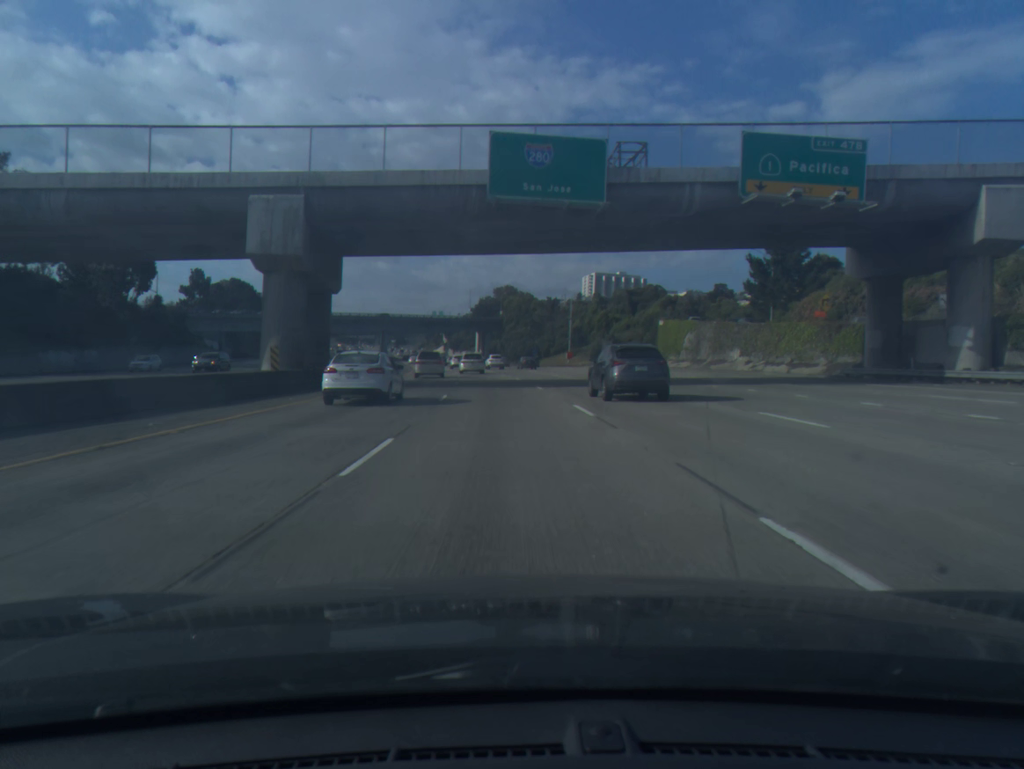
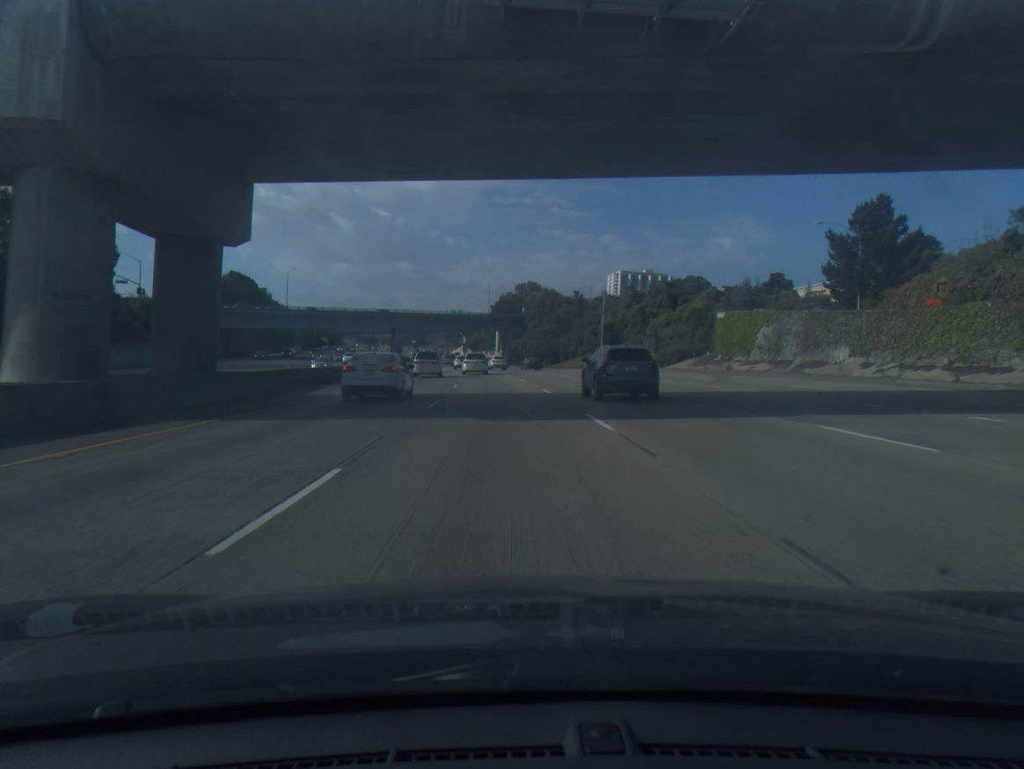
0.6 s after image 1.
(-0.3, +17.9) m; -2°
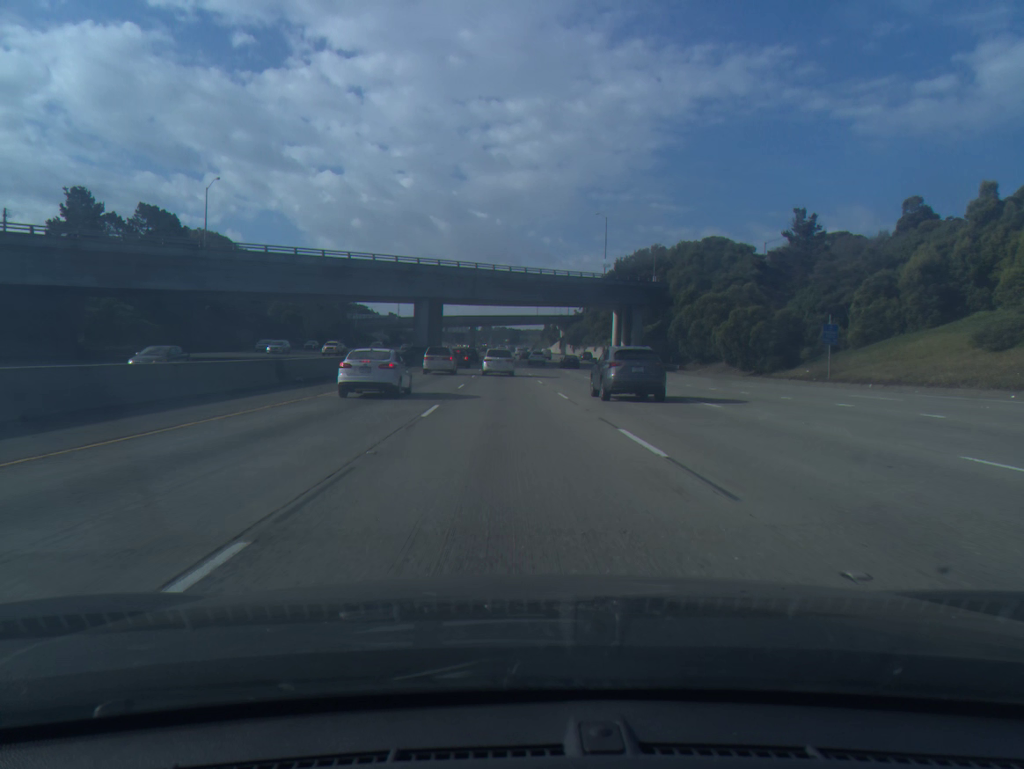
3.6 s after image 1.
(-6.0, +90.9) m; -7°
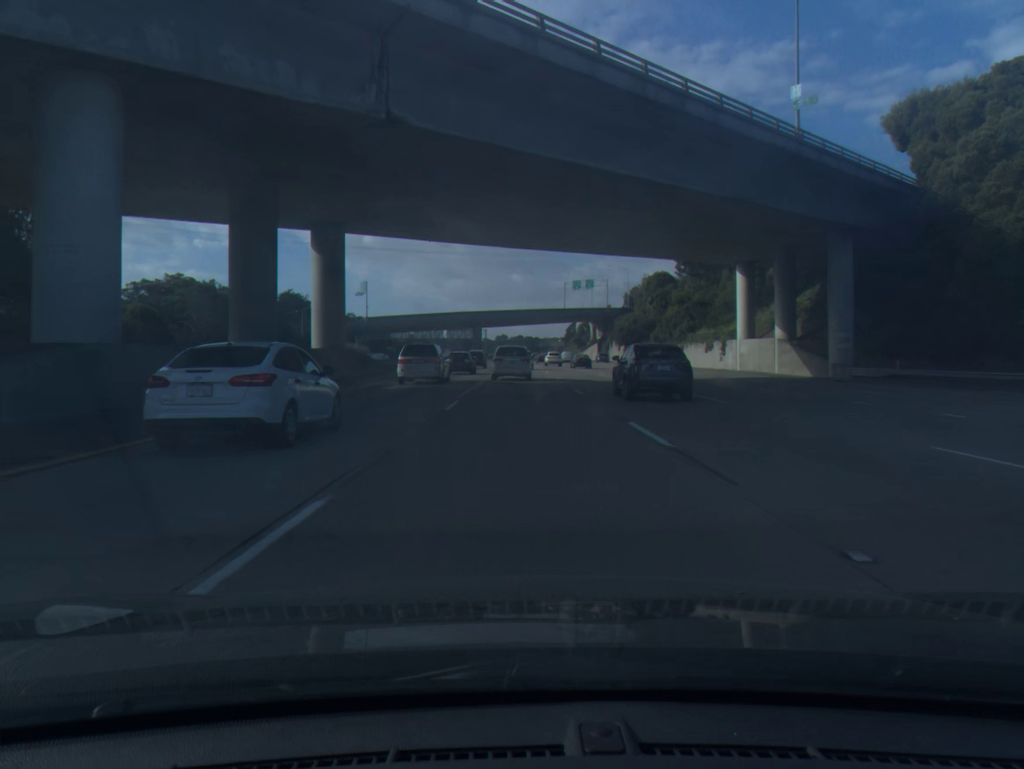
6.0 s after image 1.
(-1.8, +71.8) m; -1°
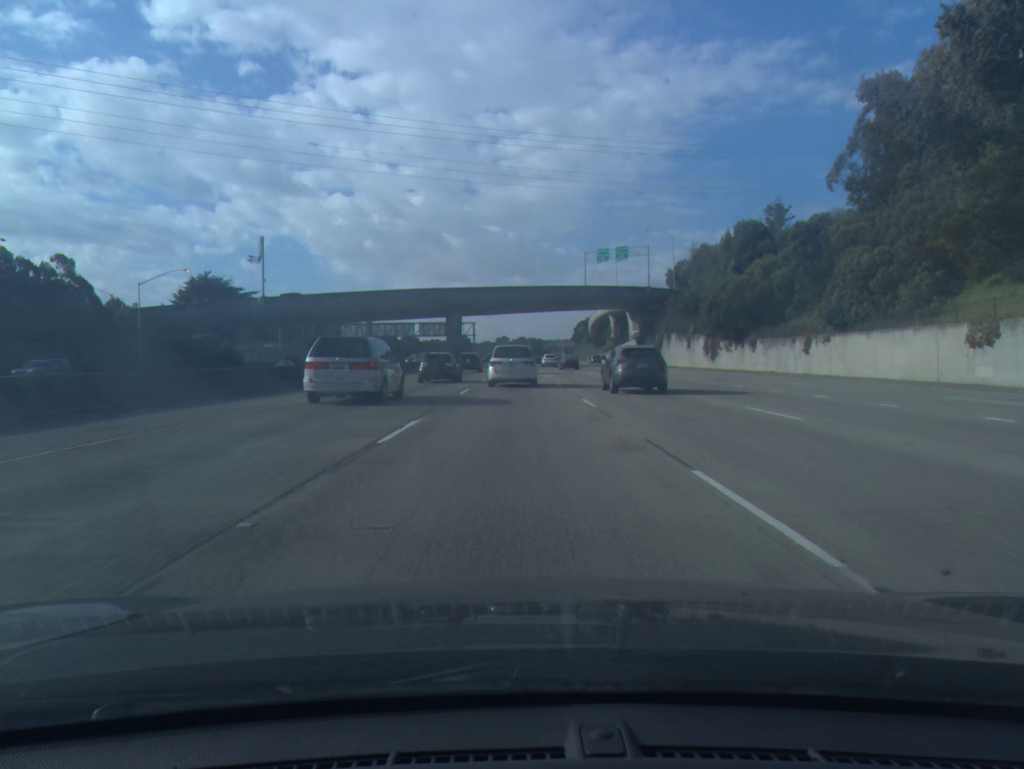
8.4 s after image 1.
(+0.1, +64.9) m; 0°
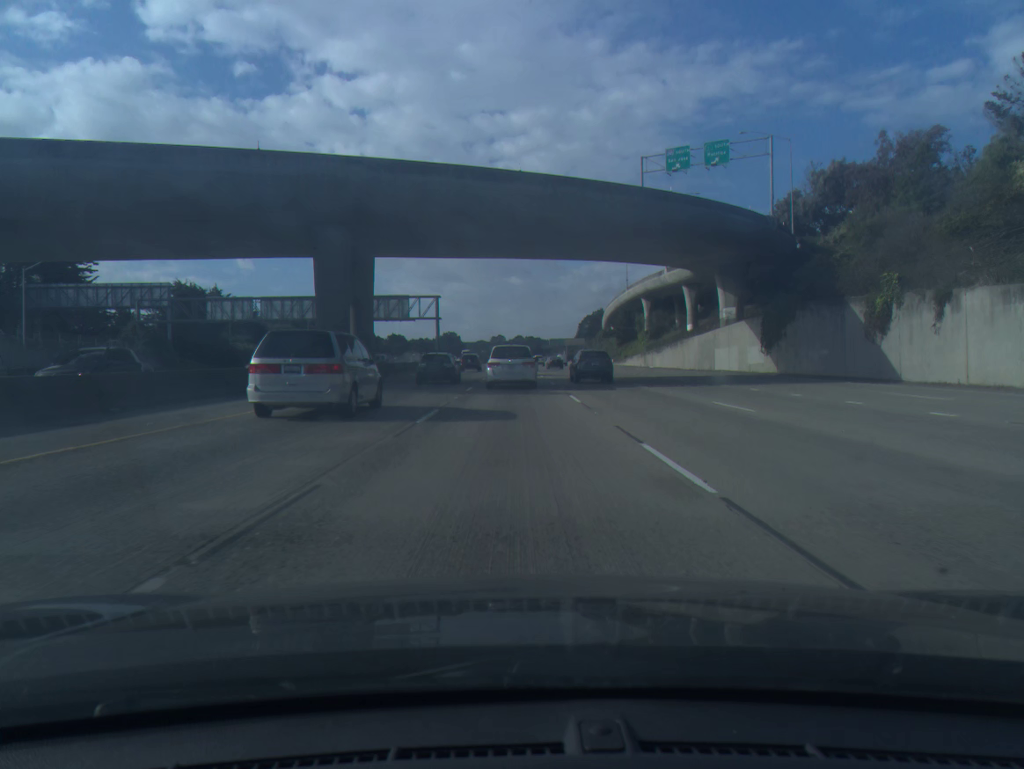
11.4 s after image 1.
(0.0, +70.3) m; 0°
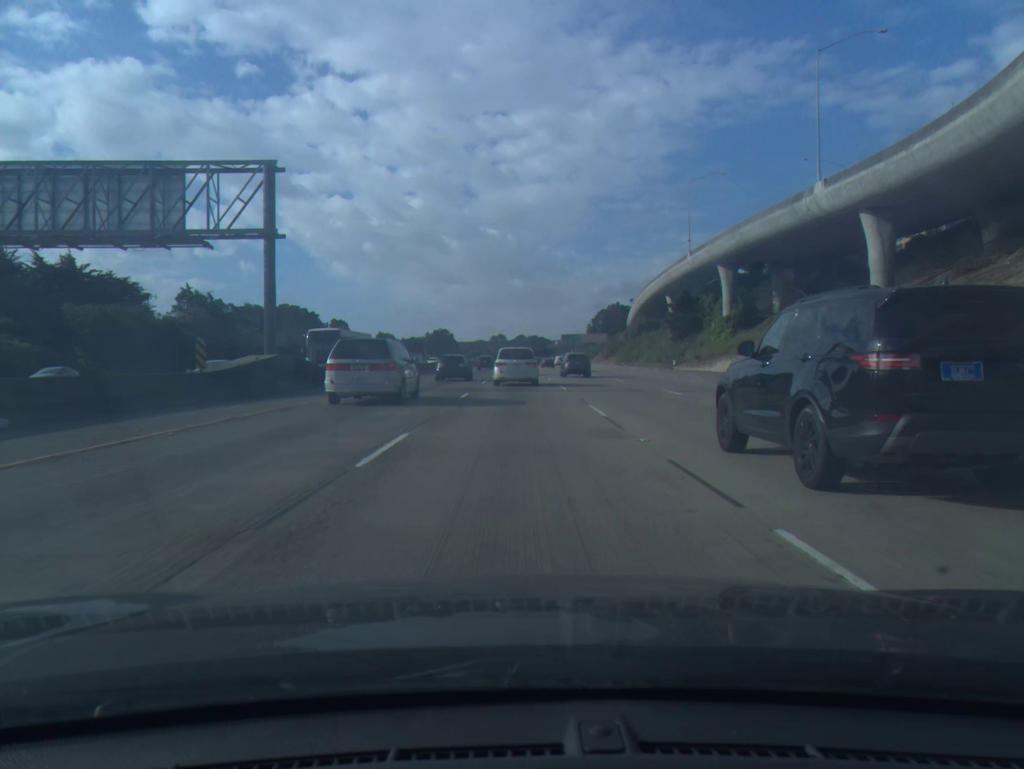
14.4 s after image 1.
(-0.3, +64.2) m; 0°
